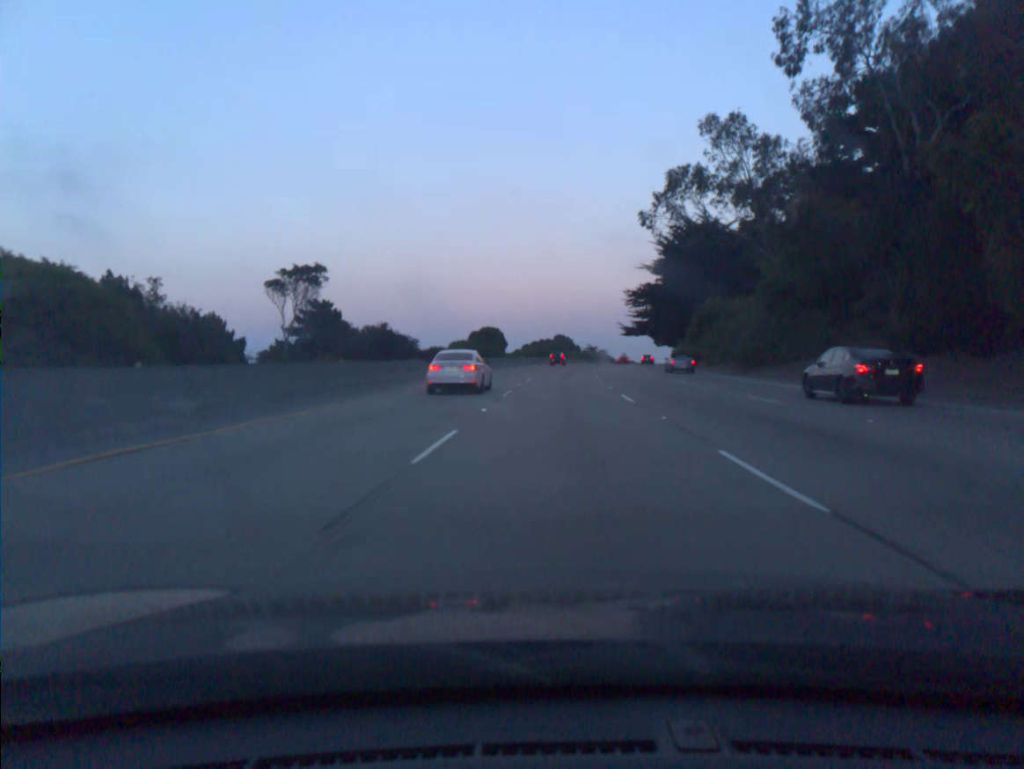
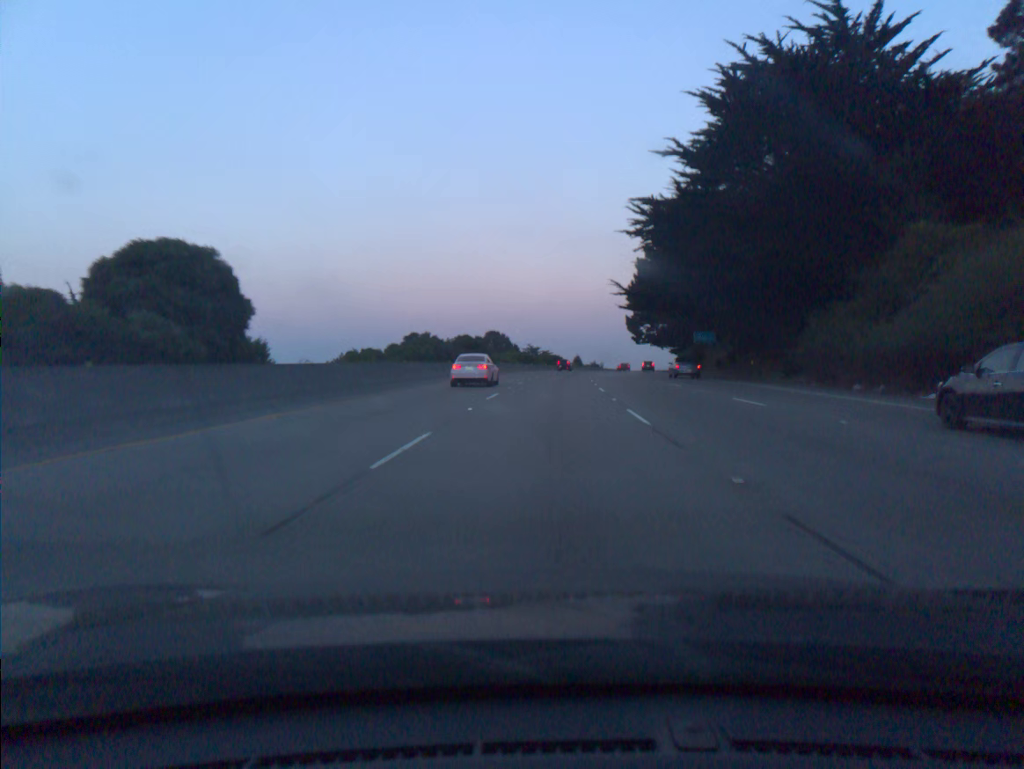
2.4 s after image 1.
(+3.2, +73.0) m; +5°
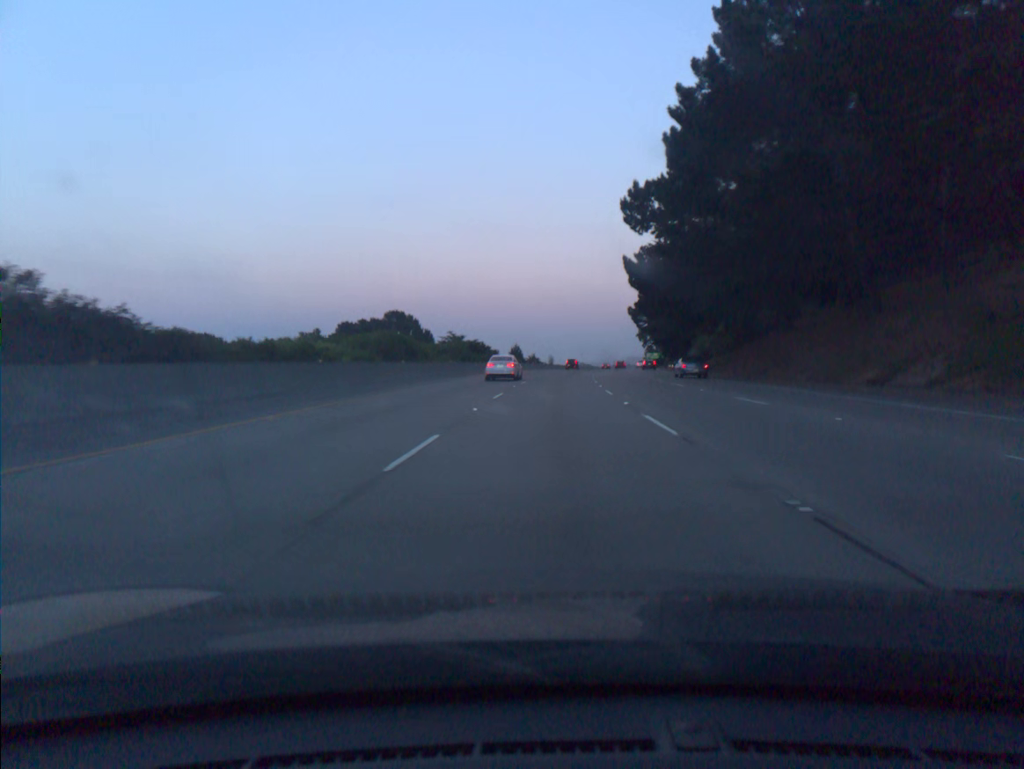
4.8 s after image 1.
(+2.7, +73.2) m; +5°
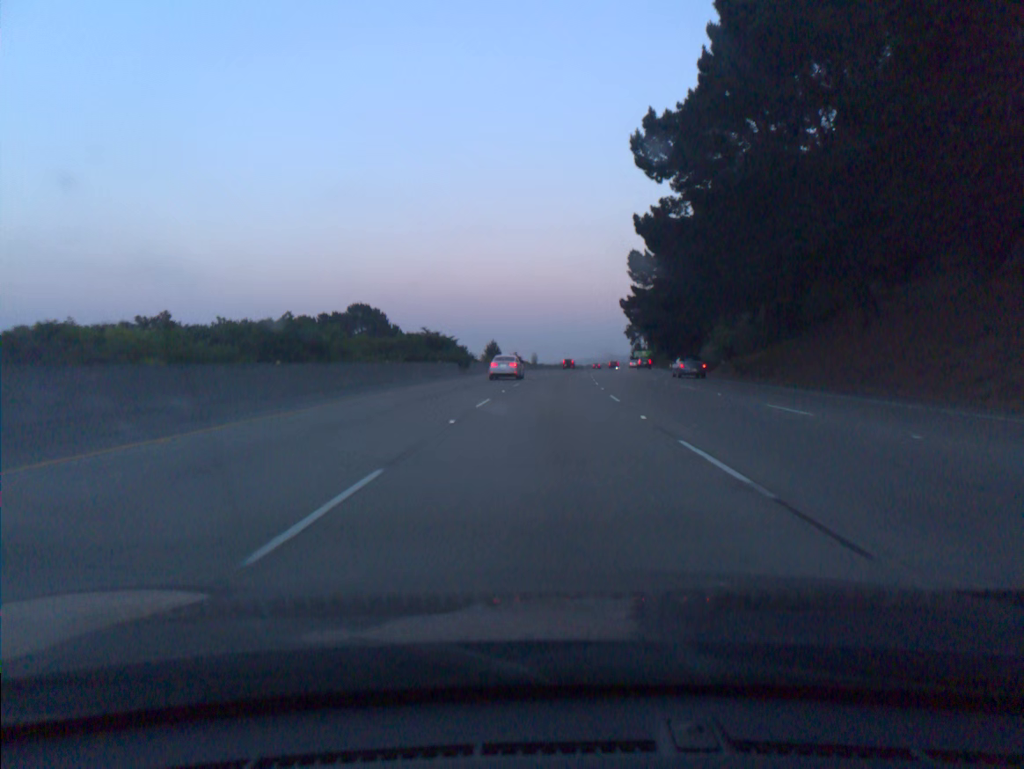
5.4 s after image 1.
(+0.2, +18.4) m; +1°
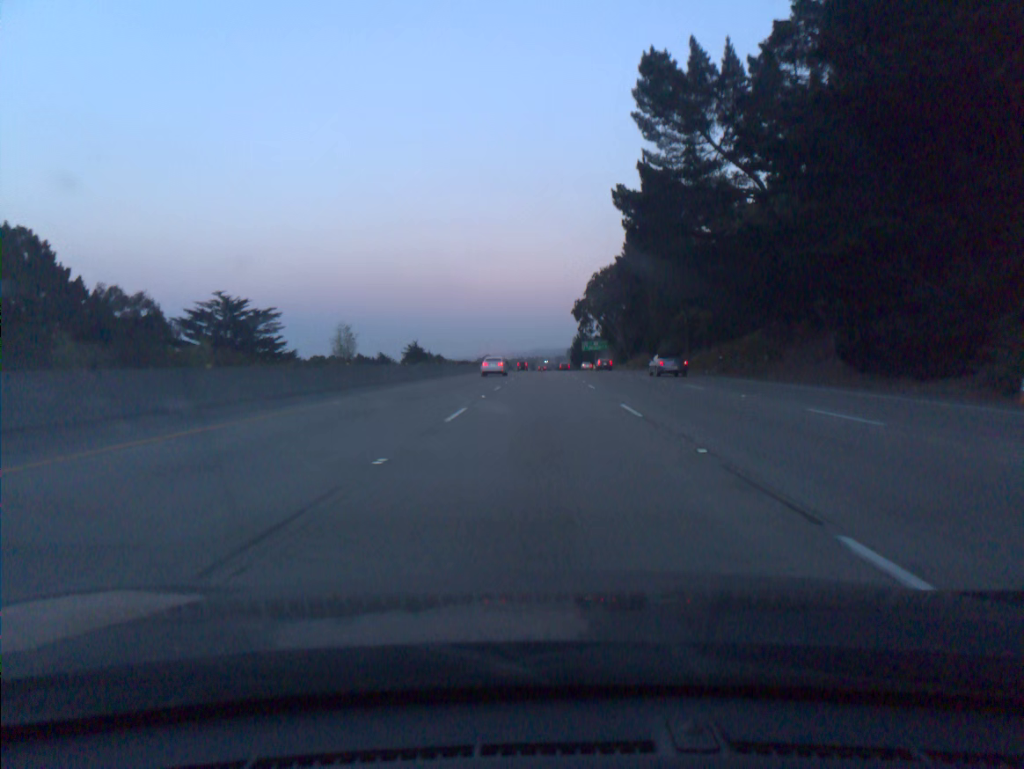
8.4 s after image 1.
(+4.5, +92.1) m; +5°
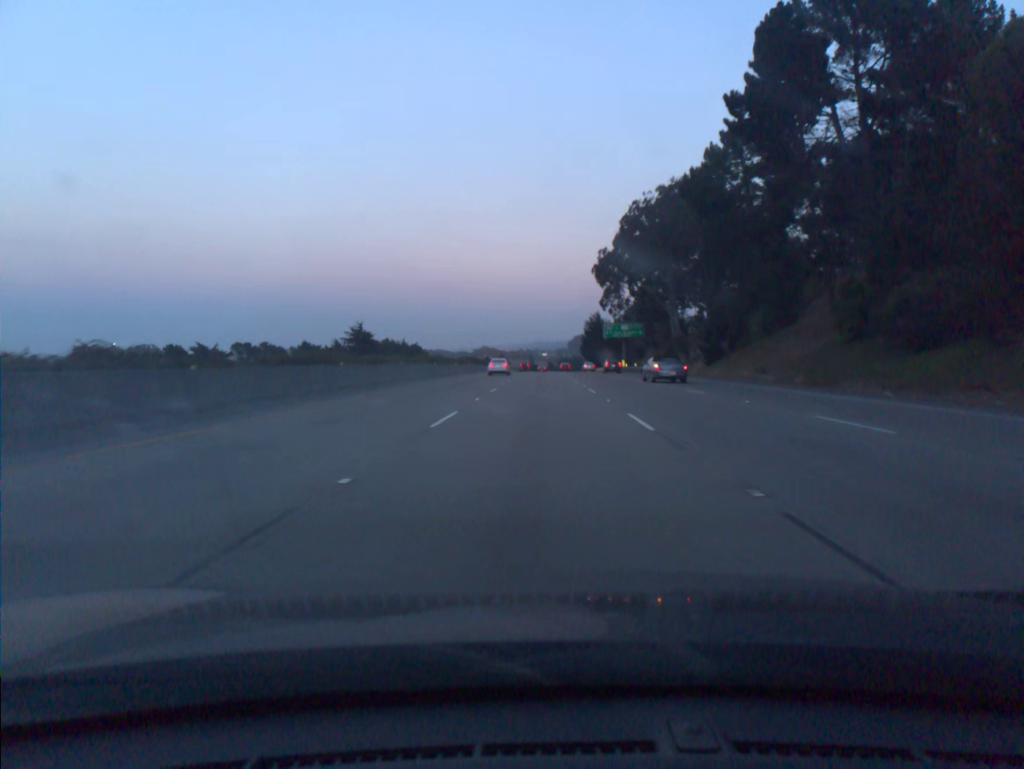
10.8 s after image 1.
(+0.5, +73.8) m; 0°
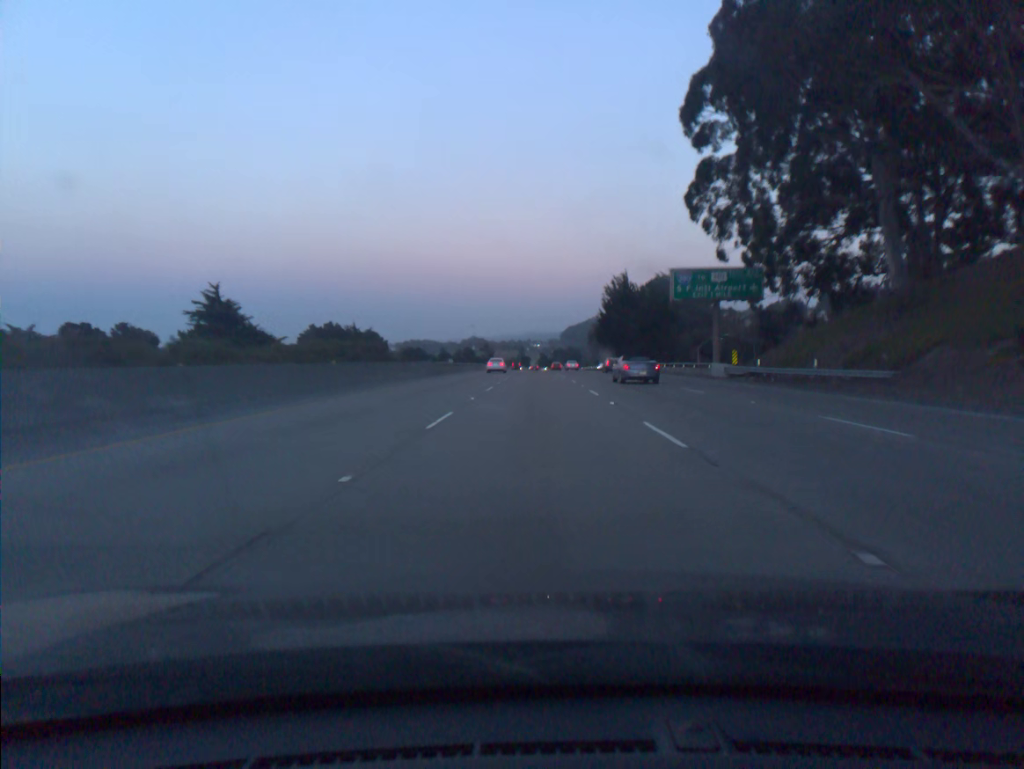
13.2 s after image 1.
(+0.1, +73.6) m; +1°
